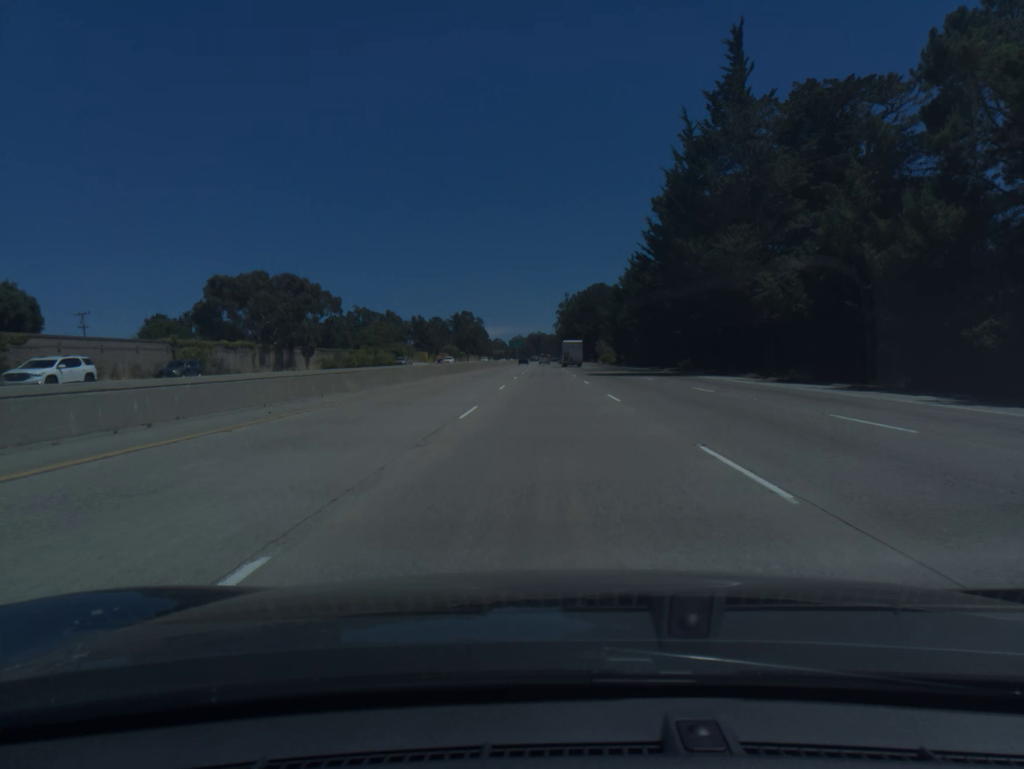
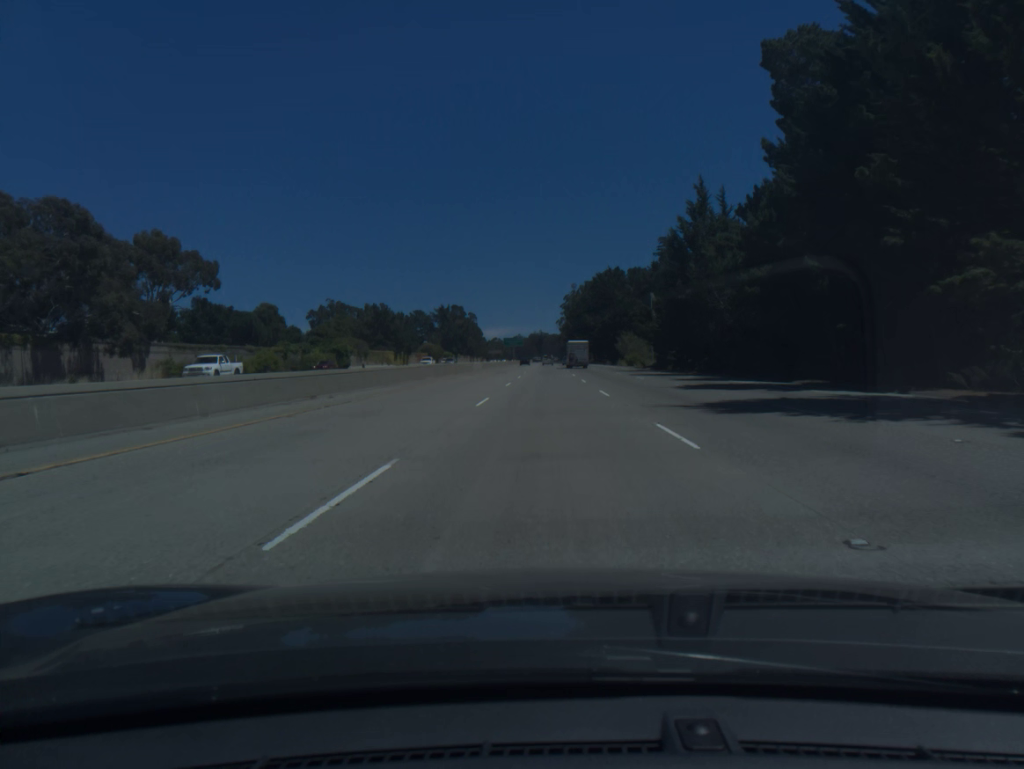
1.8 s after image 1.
(-0.1, +54.7) m; 0°
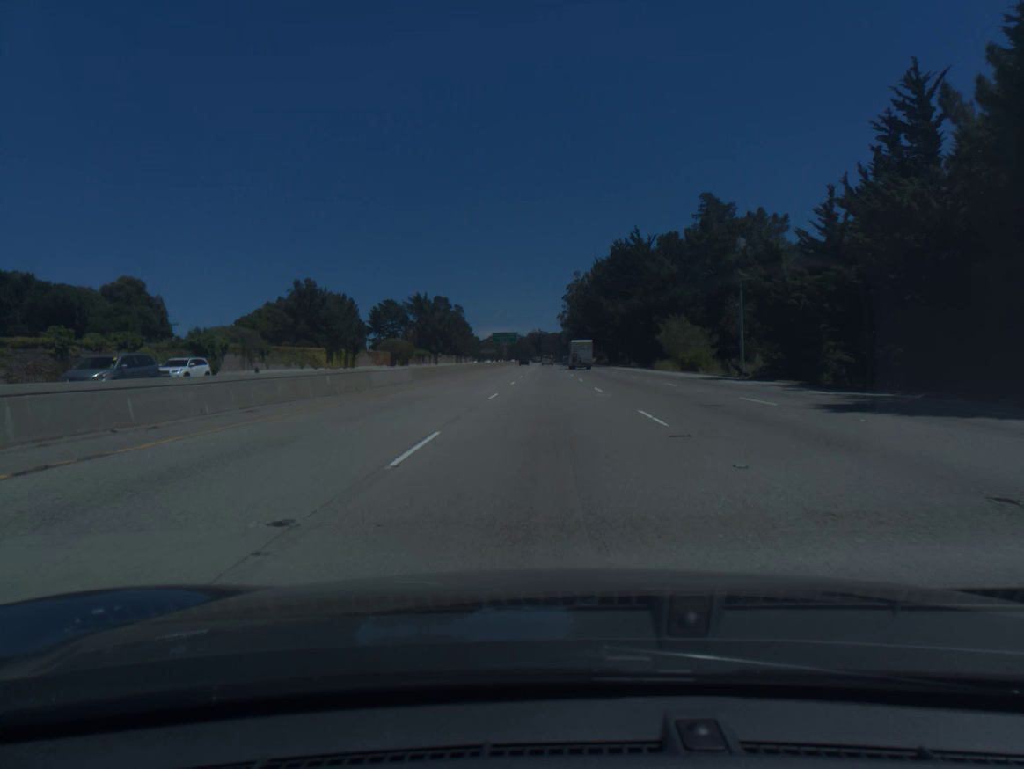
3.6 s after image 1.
(0.0, +55.0) m; 0°
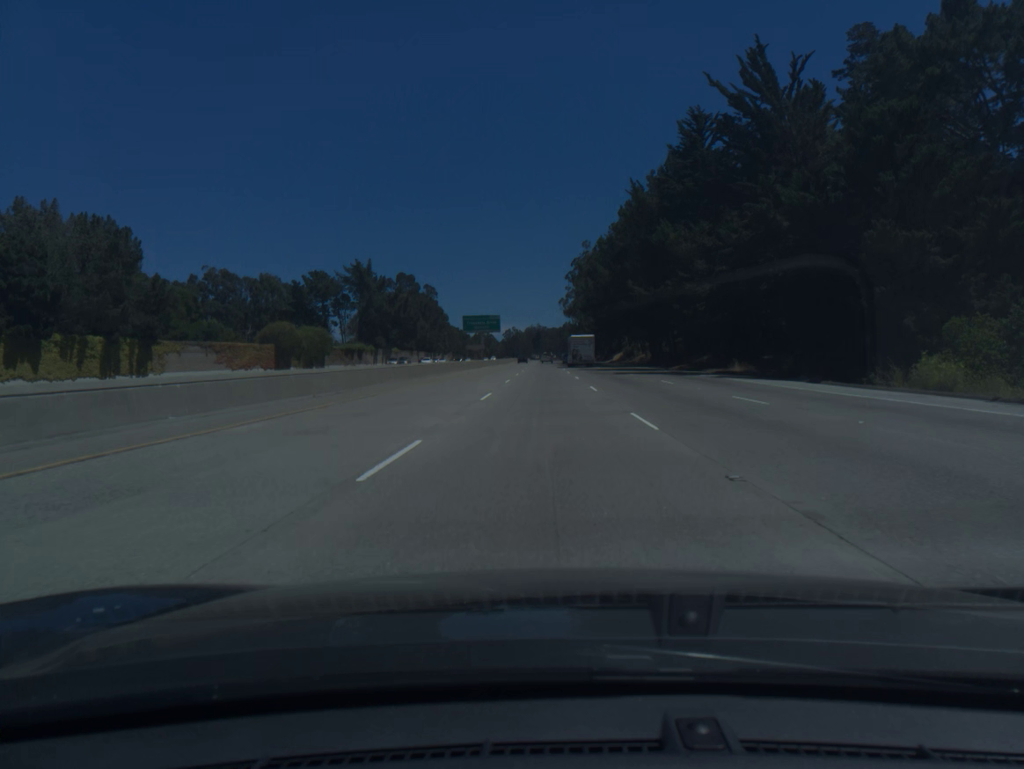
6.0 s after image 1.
(+0.2, +73.5) m; 0°
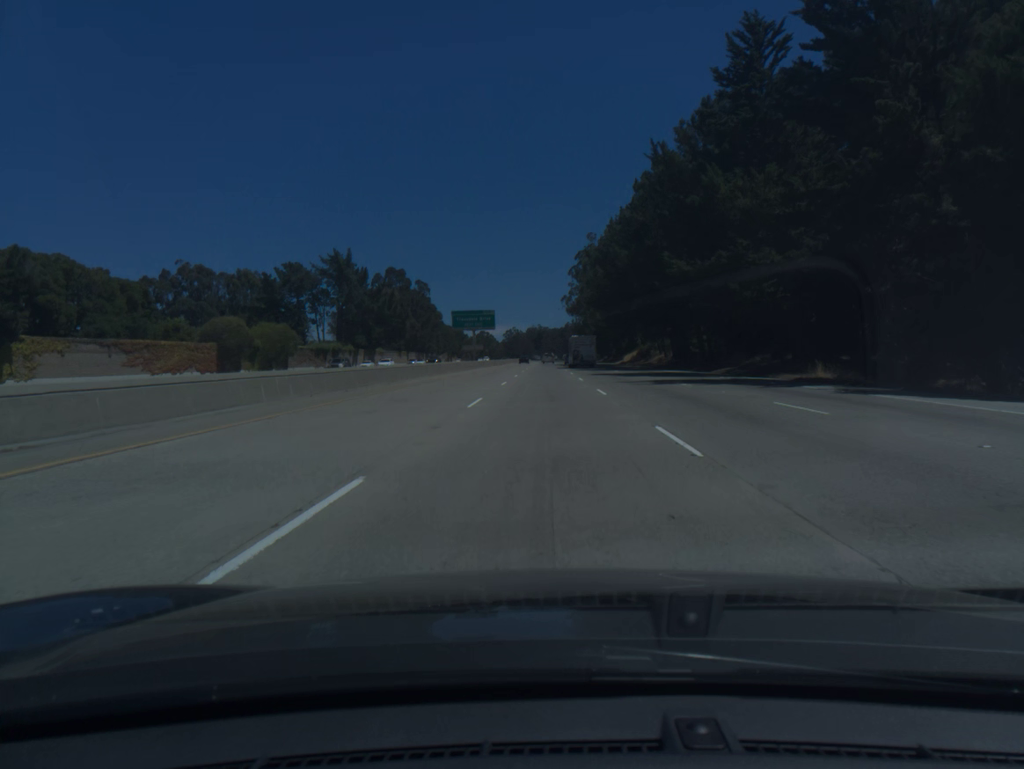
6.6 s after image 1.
(0.0, +18.3) m; 0°
